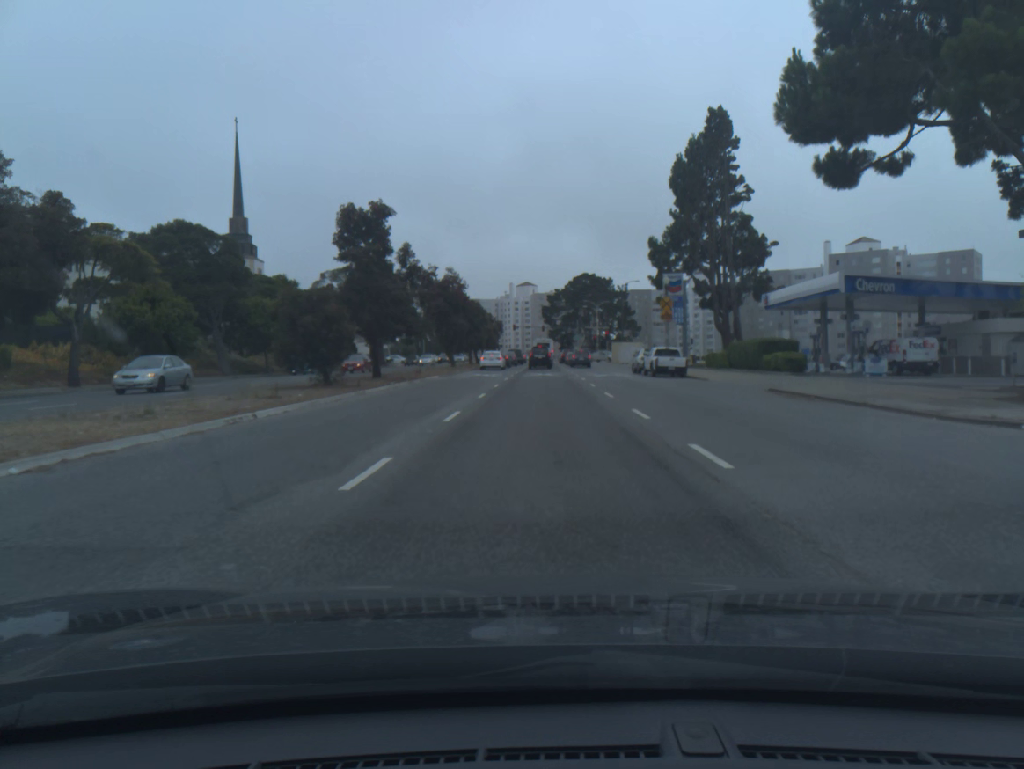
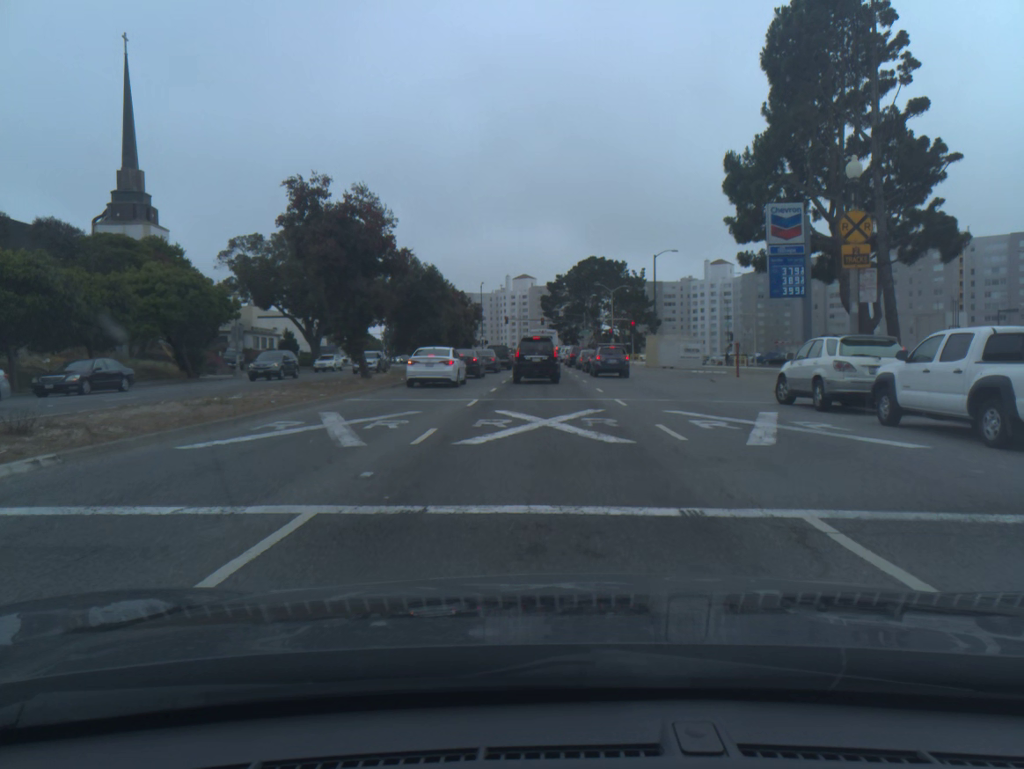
(0.0, +33.2) m; 0°
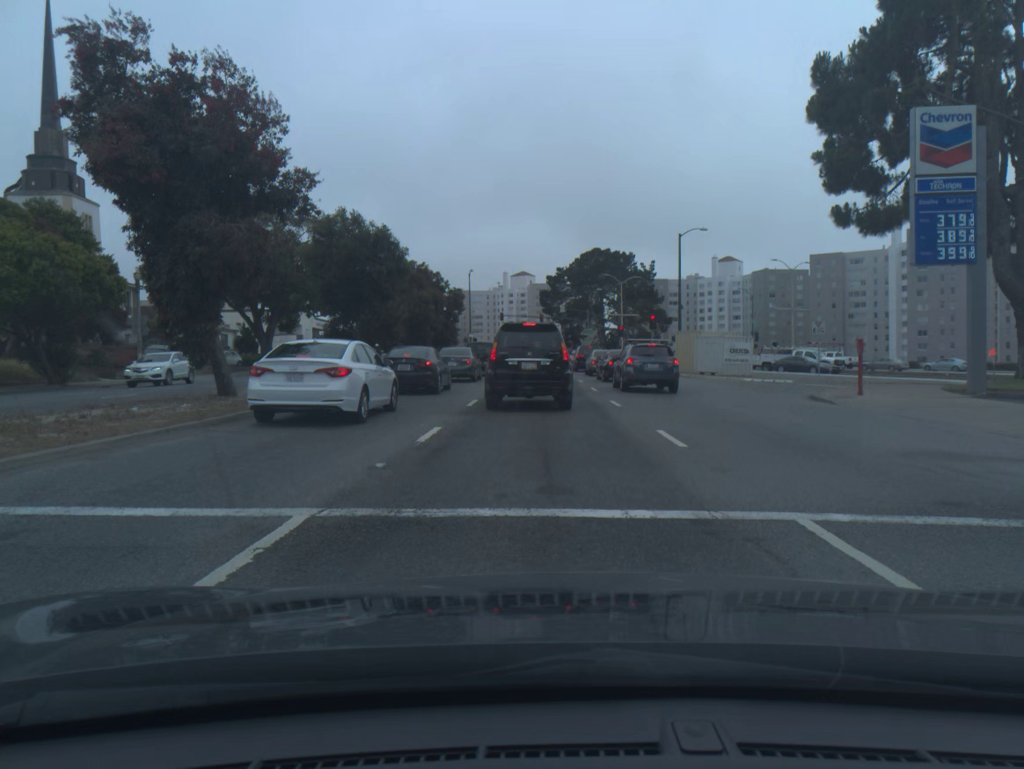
(0.0, +15.1) m; 0°
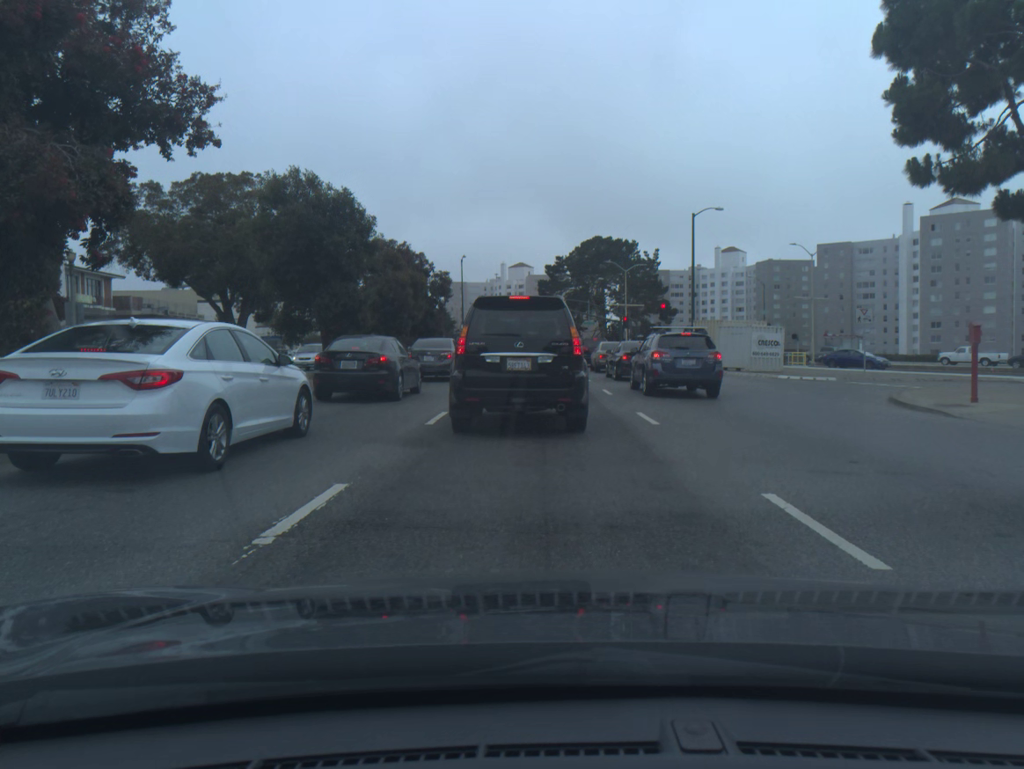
(0.0, +6.2) m; 0°
